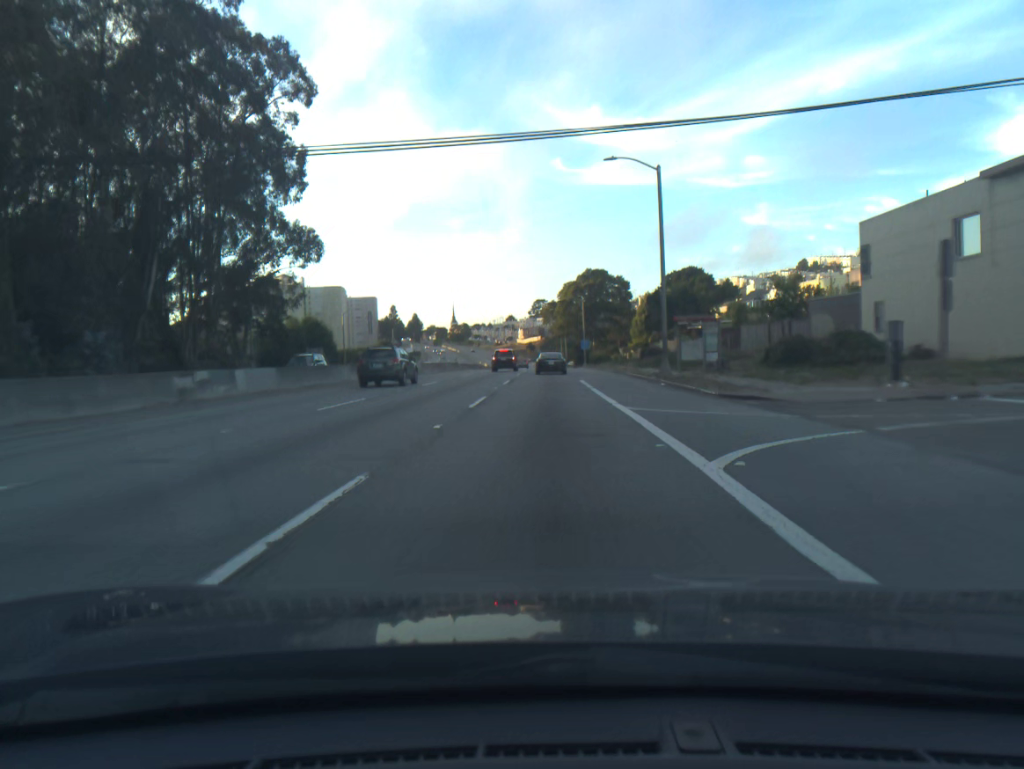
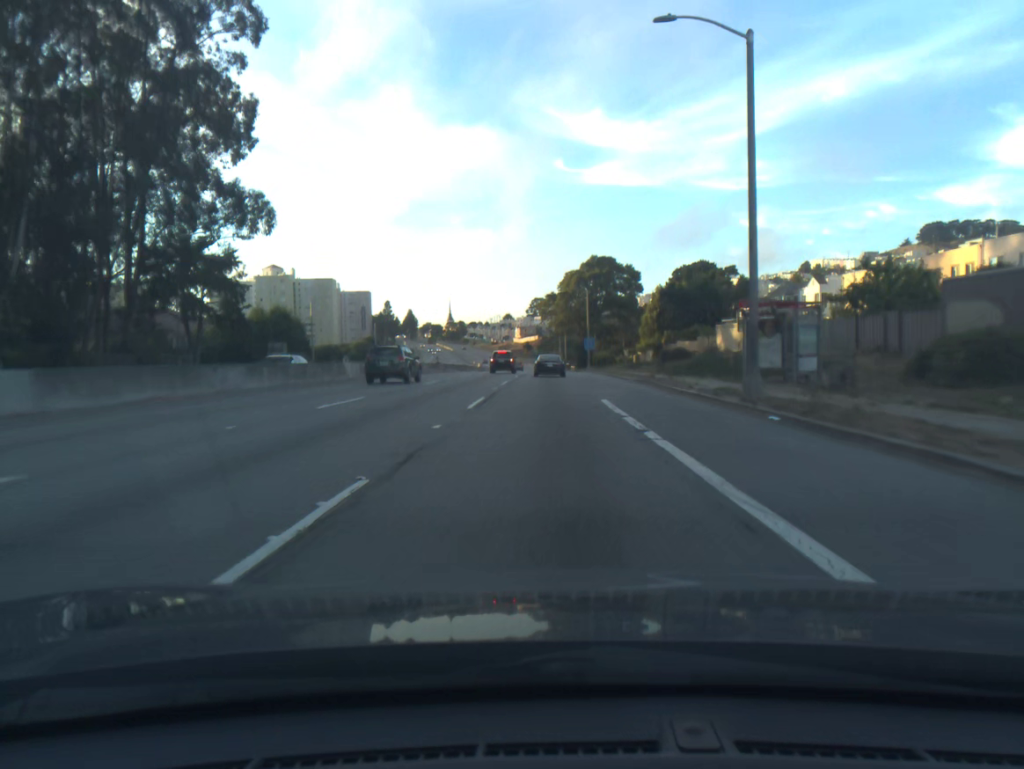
(0.0, +14.8) m; 0°
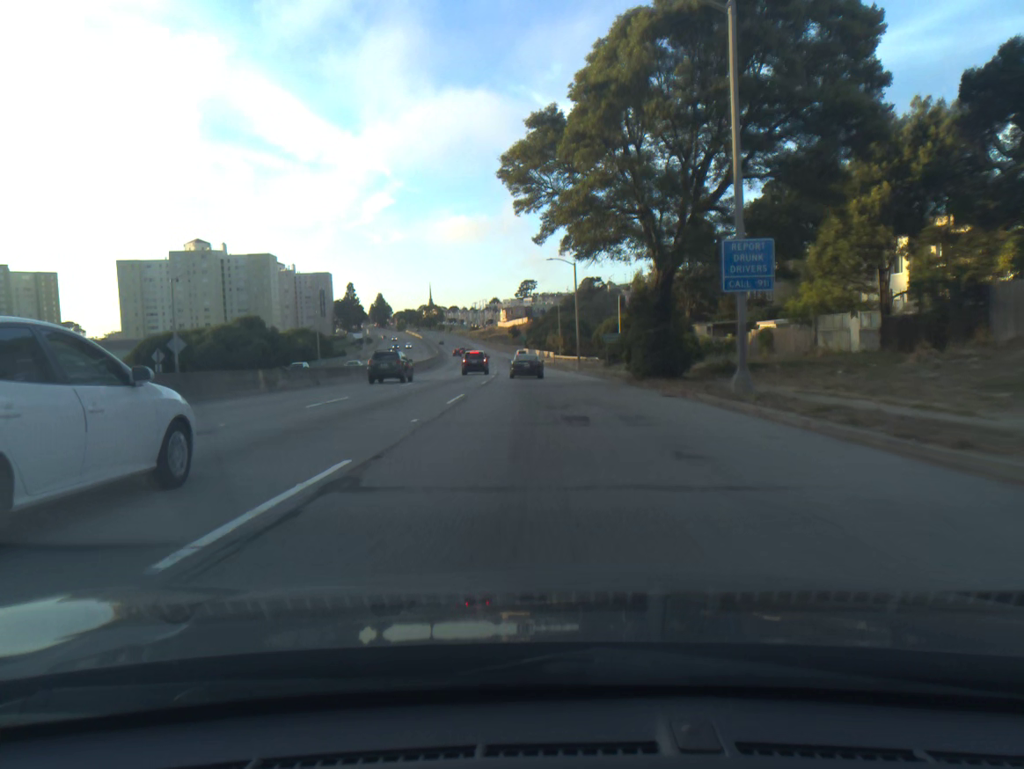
(+0.7, +72.7) m; +1°
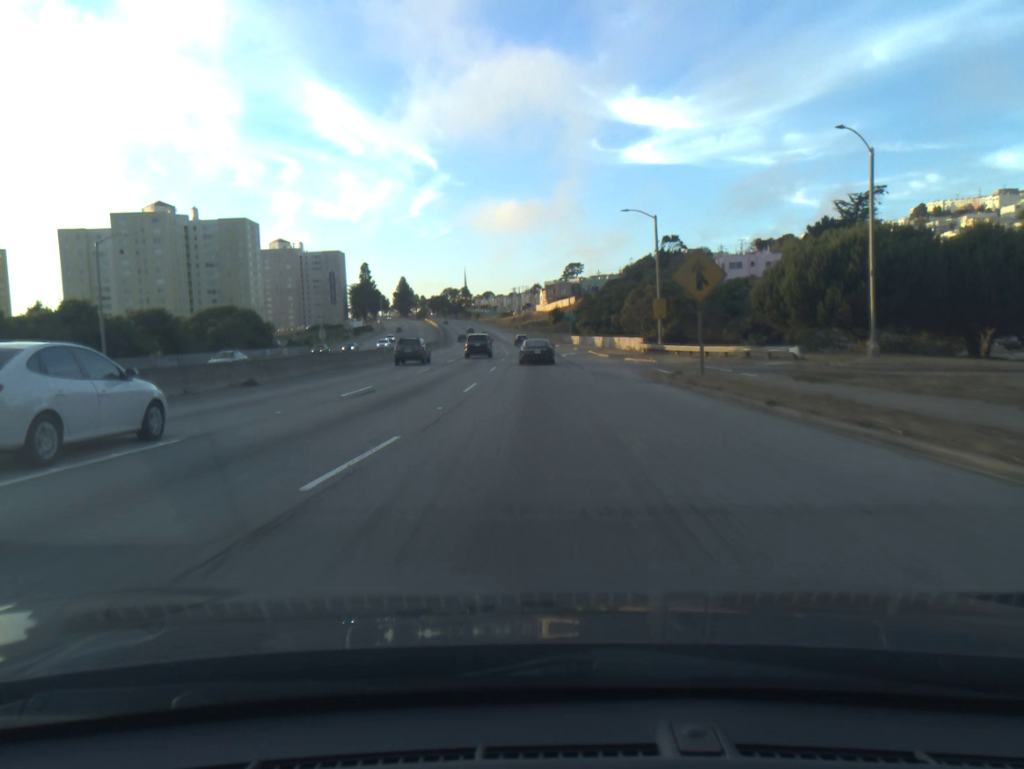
(-2.1, +70.7) m; -3°
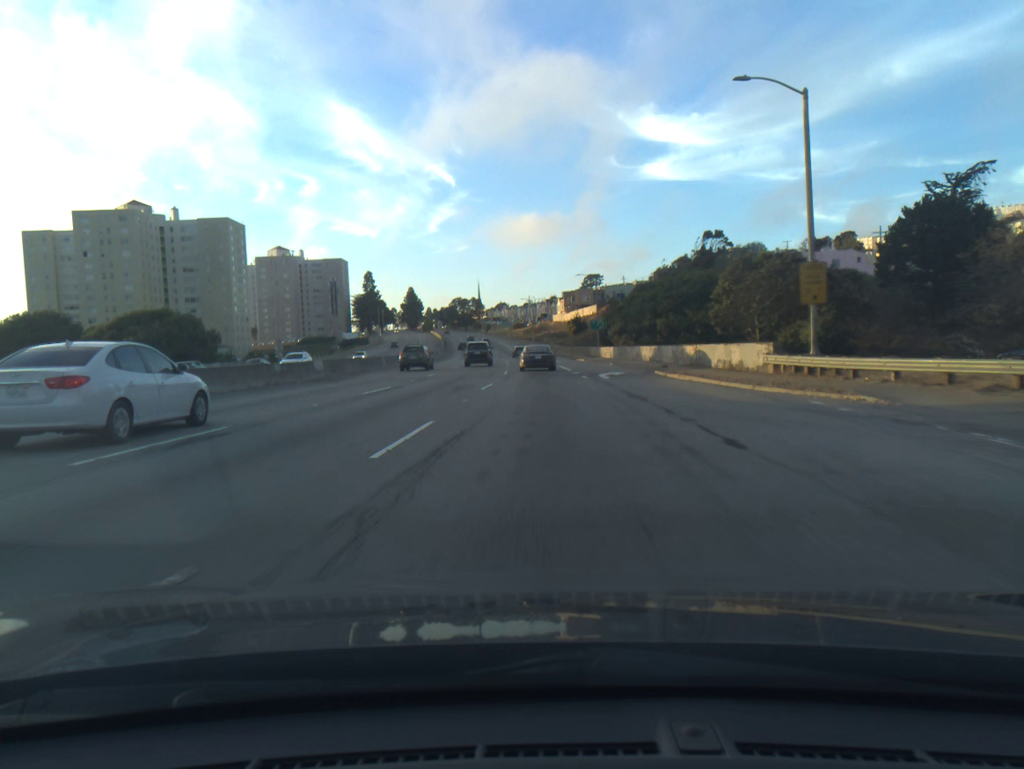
(-0.3, +27.7) m; -1°
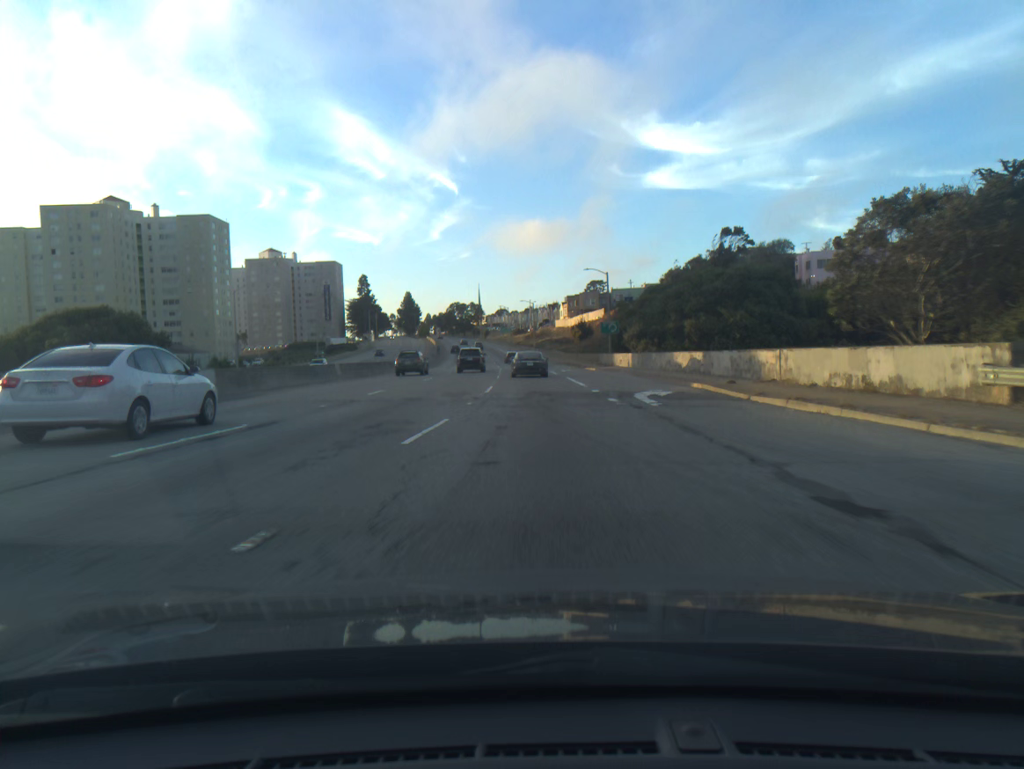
(0.0, +13.7) m; 0°
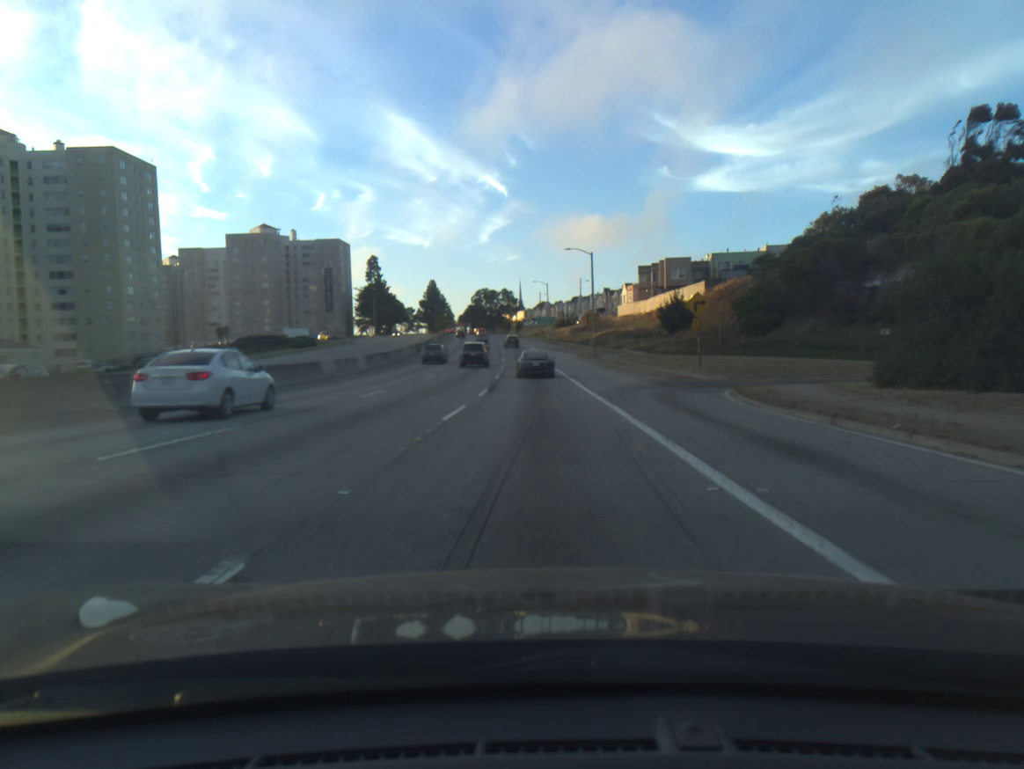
(-1.8, +67.0) m; -3°
